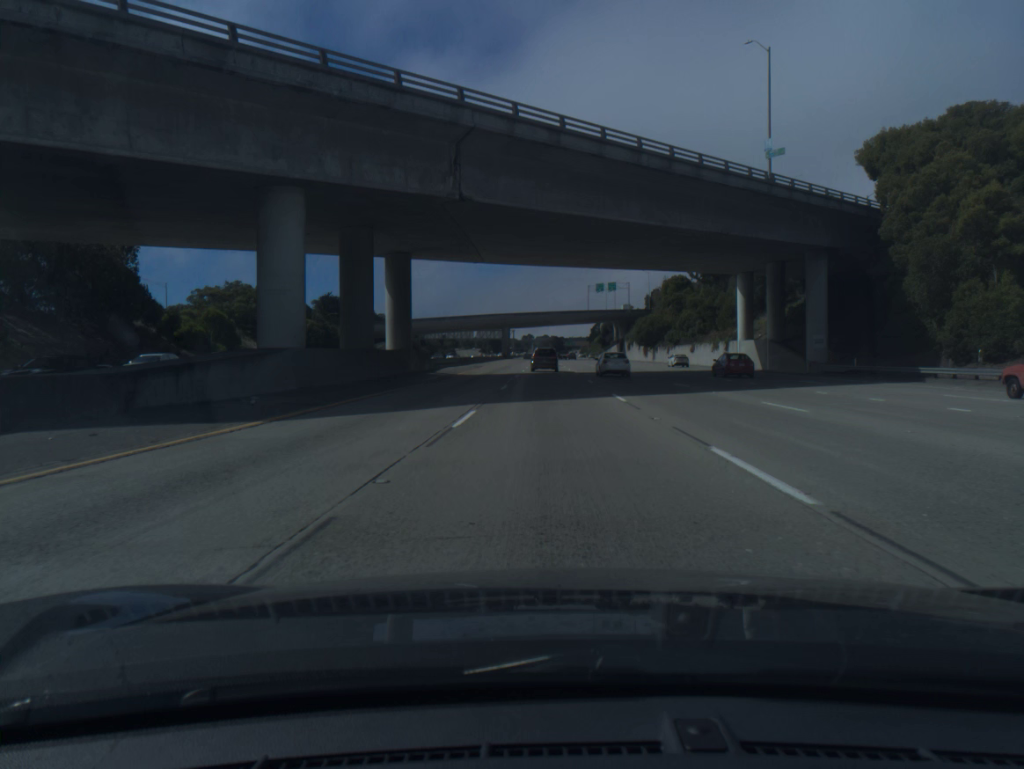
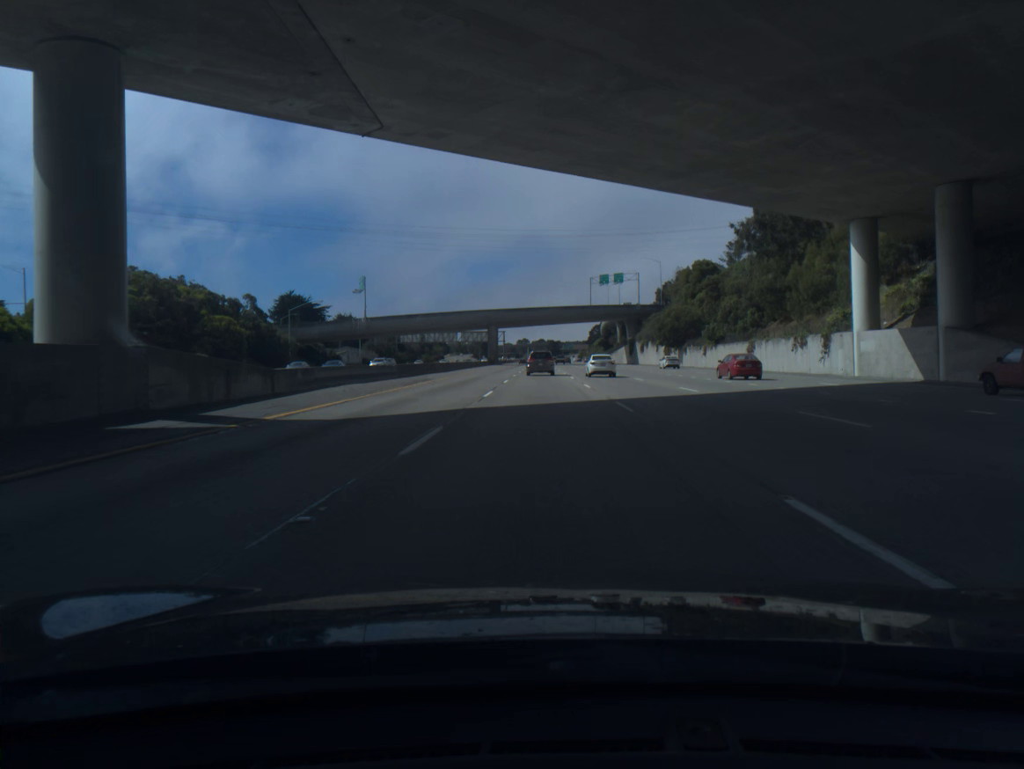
(+0.2, +33.0) m; +1°
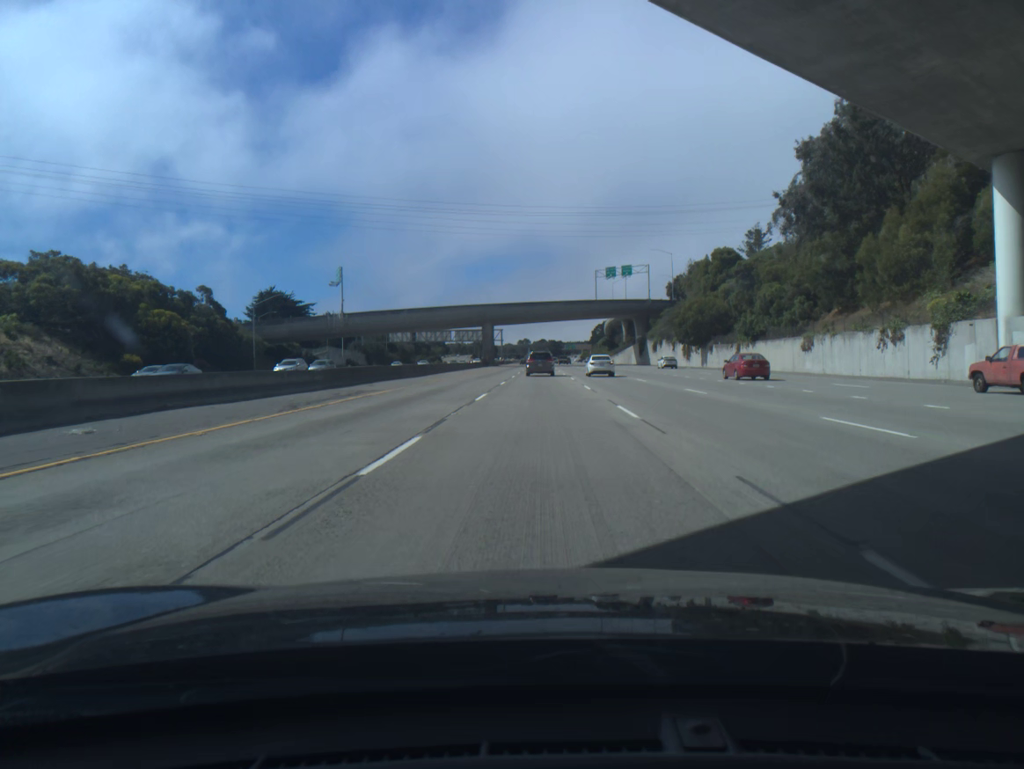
(0.0, +16.3) m; 0°
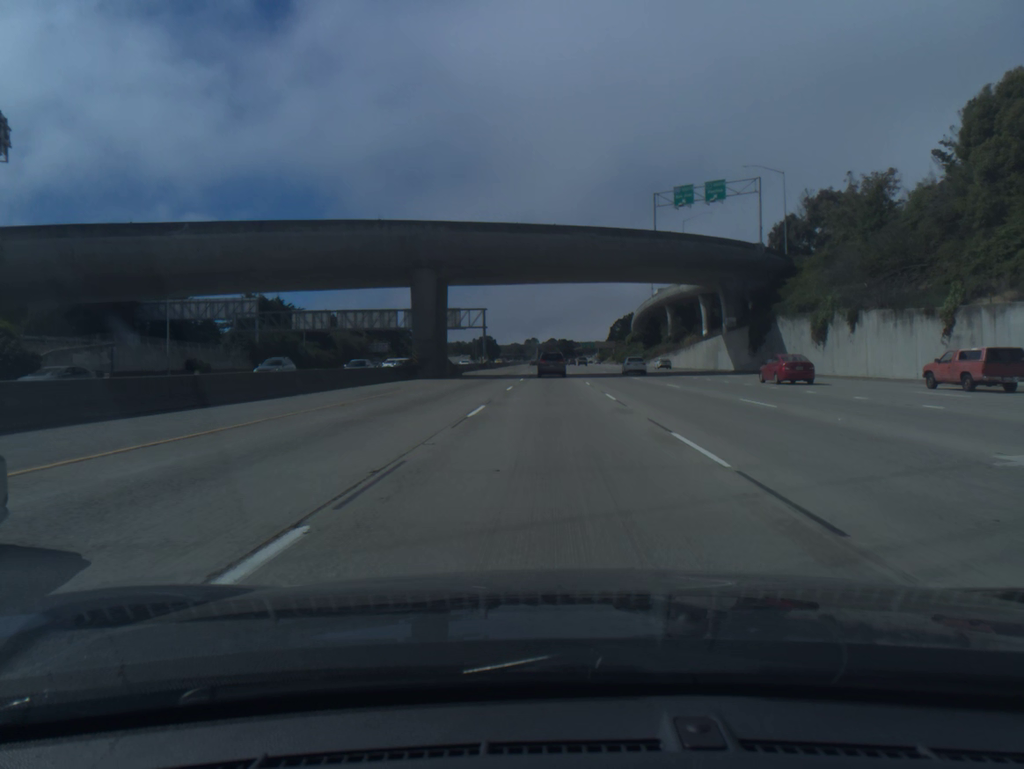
(-0.9, +79.7) m; -1°
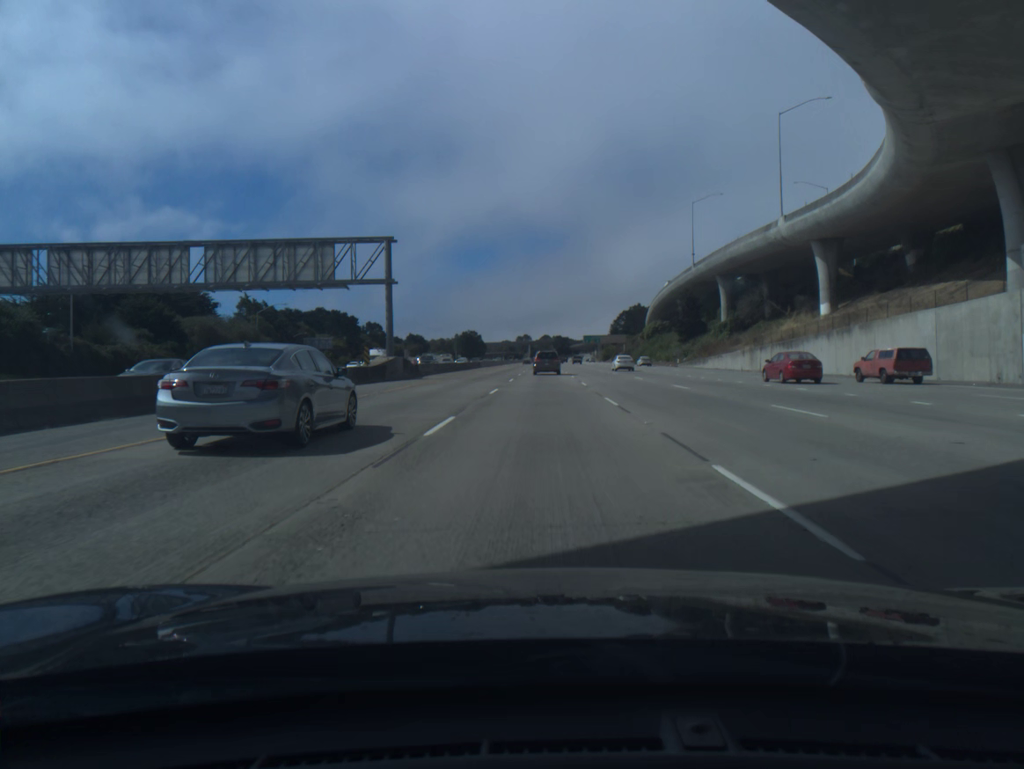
(+0.4, +62.9) m; 0°
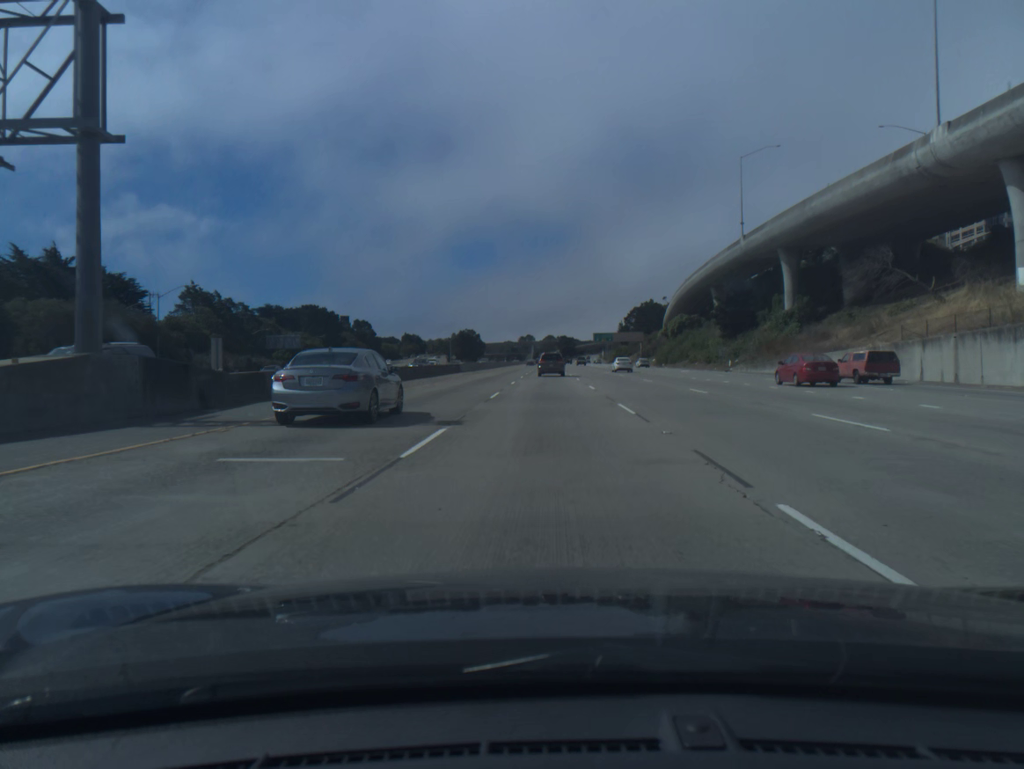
(-0.1, +31.4) m; 0°
